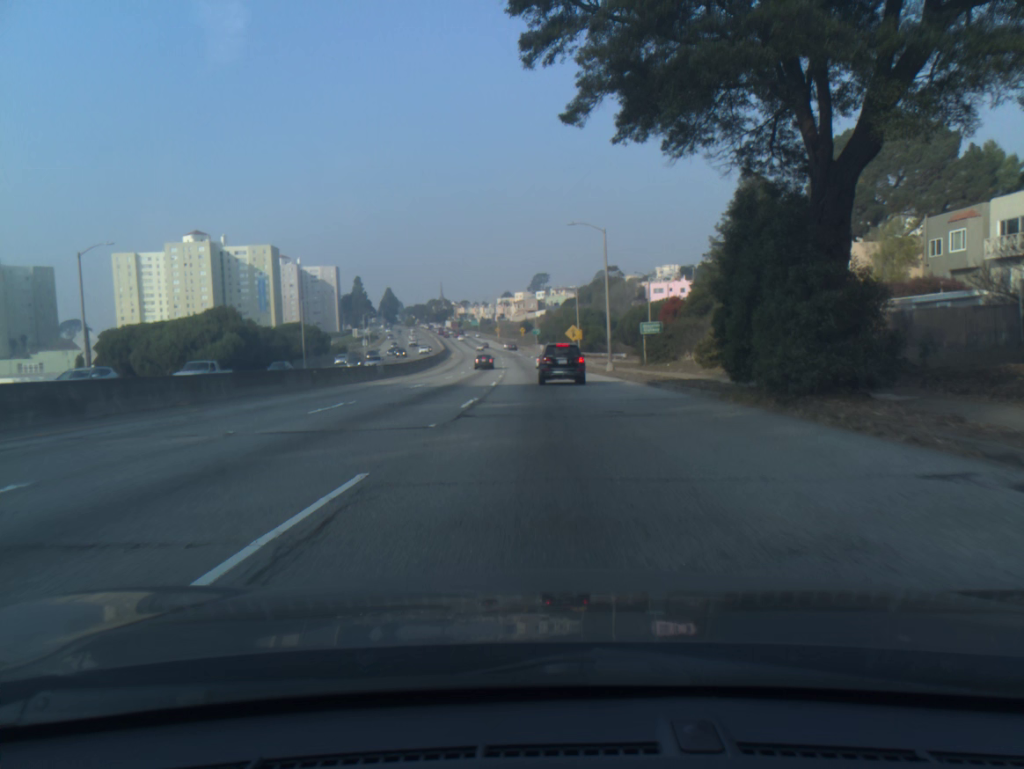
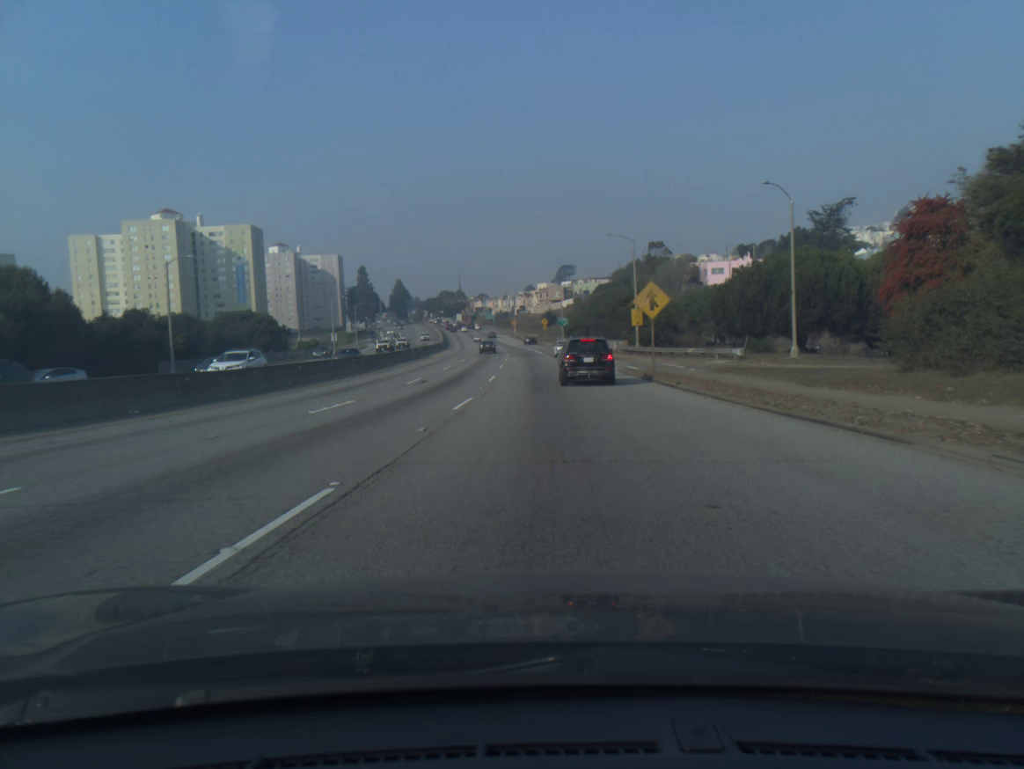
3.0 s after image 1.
(-0.5, +44.8) m; -2°
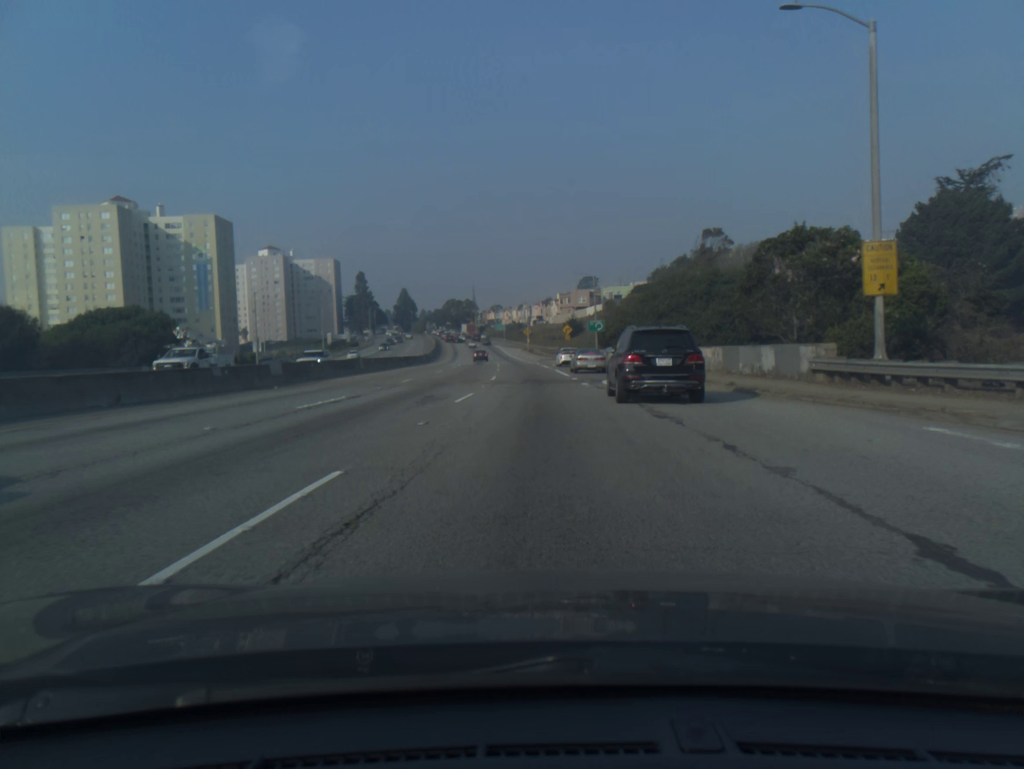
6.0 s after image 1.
(-0.5, +43.9) m; -1°
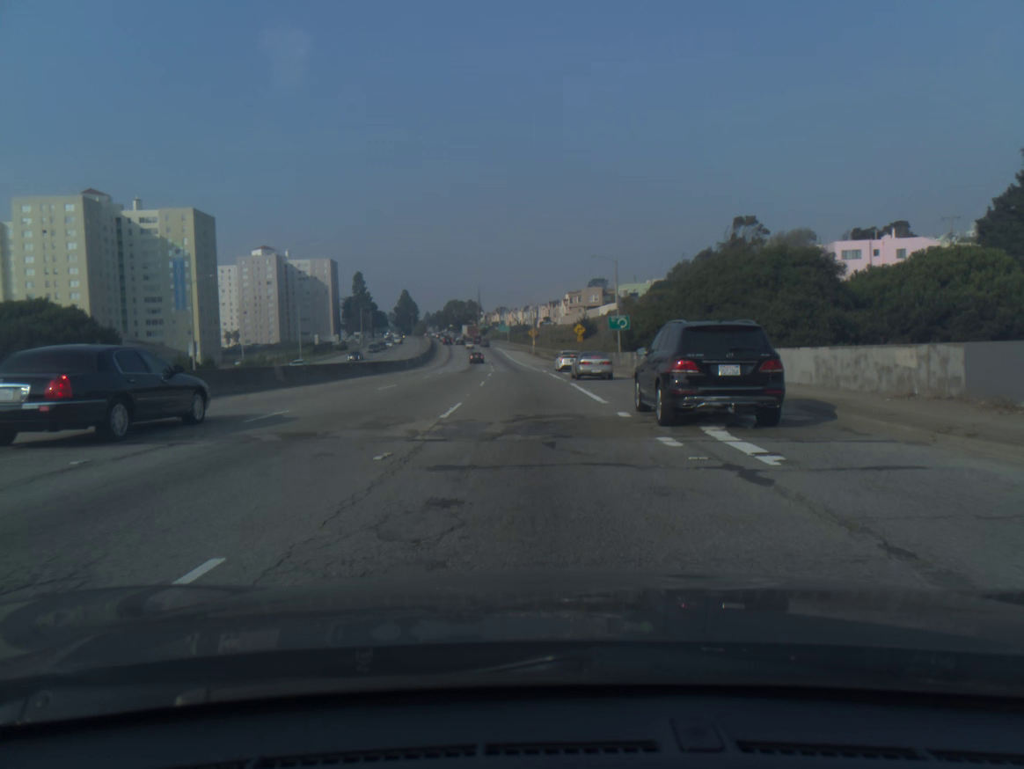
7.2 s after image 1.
(0.0, +18.3) m; -1°
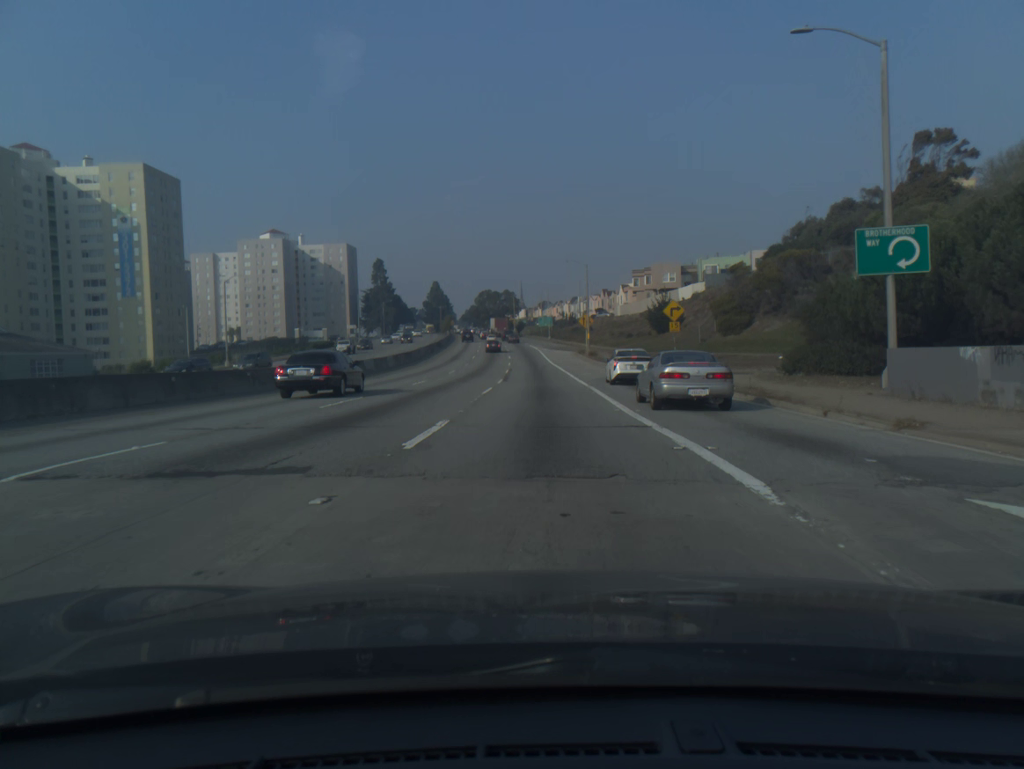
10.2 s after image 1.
(-1.2, +47.0) m; -3°
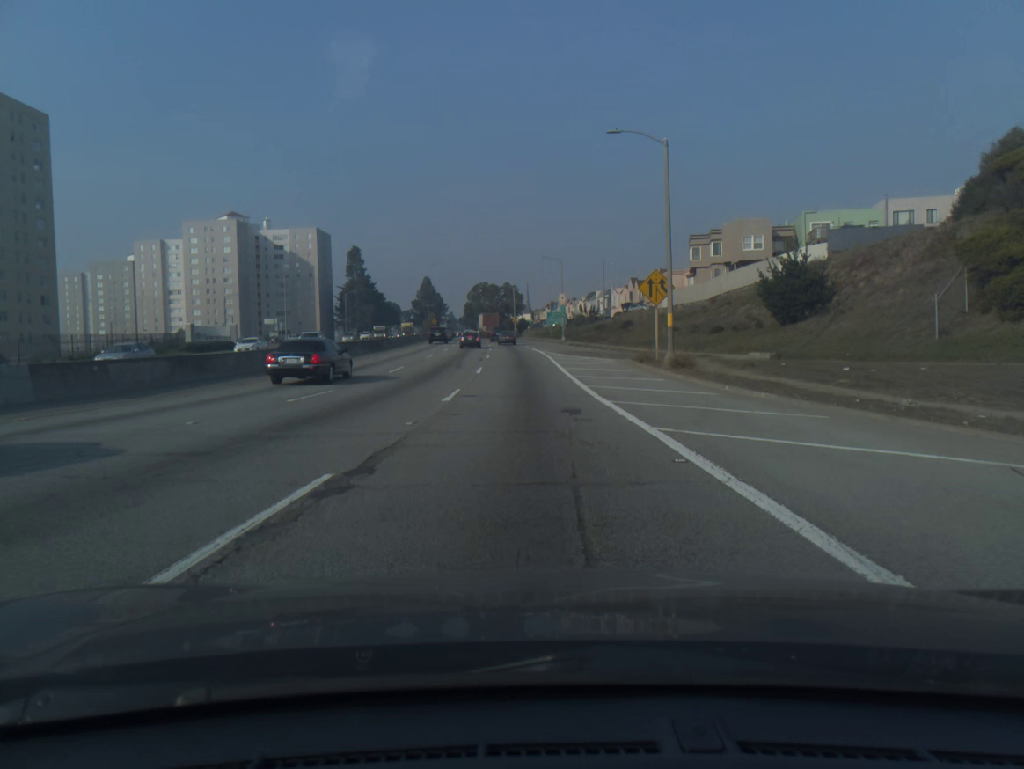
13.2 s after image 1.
(-0.3, +45.7) m; -1°
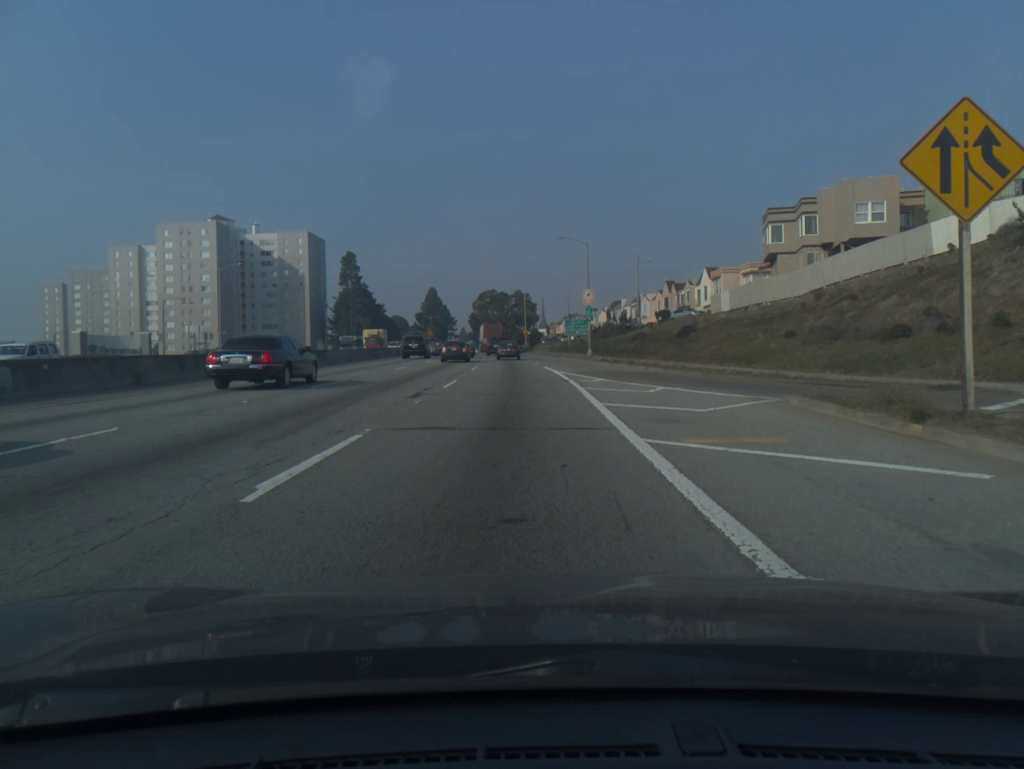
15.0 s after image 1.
(-0.1, +25.8) m; -1°
